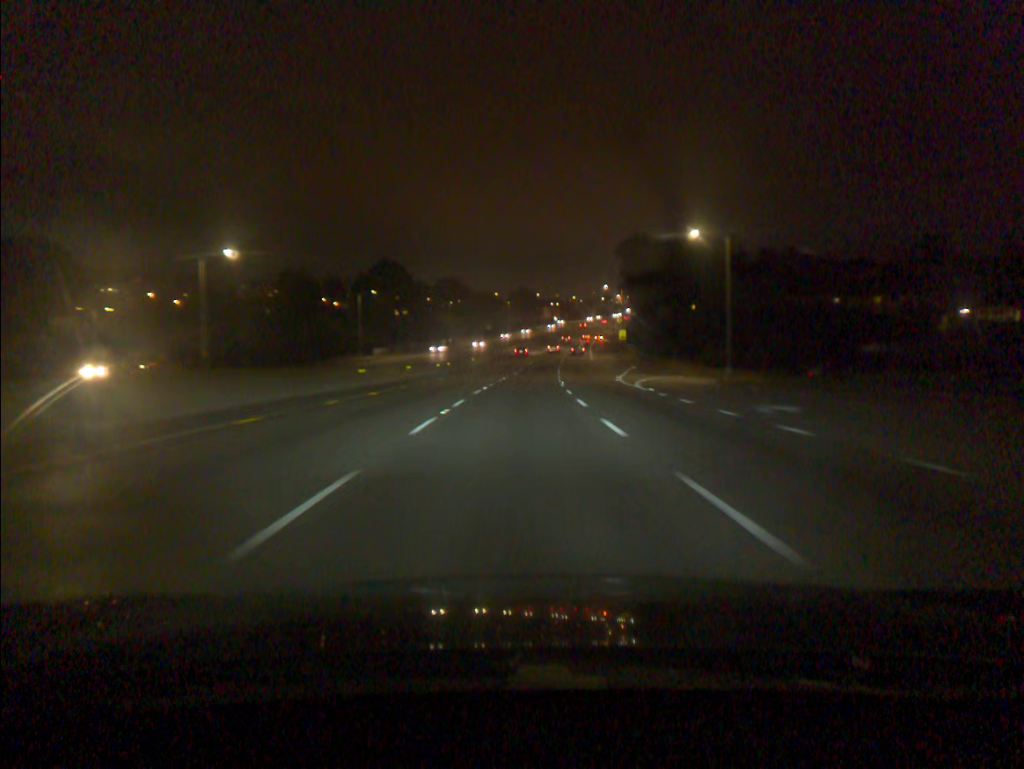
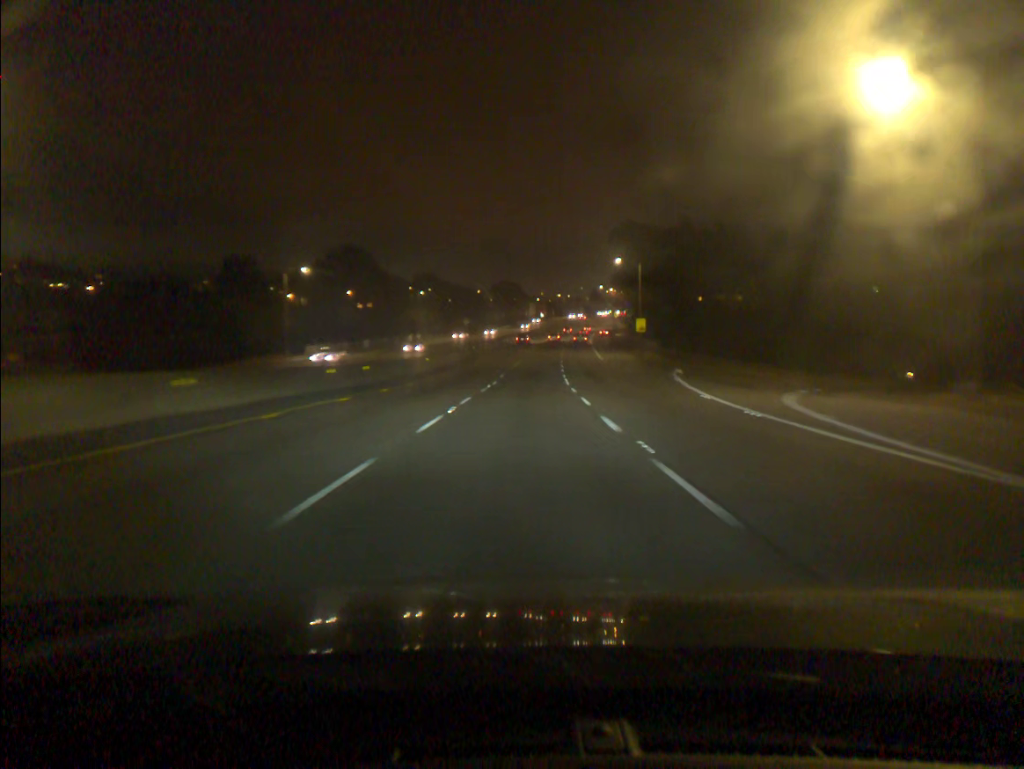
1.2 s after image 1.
(+0.3, +28.9) m; +1°
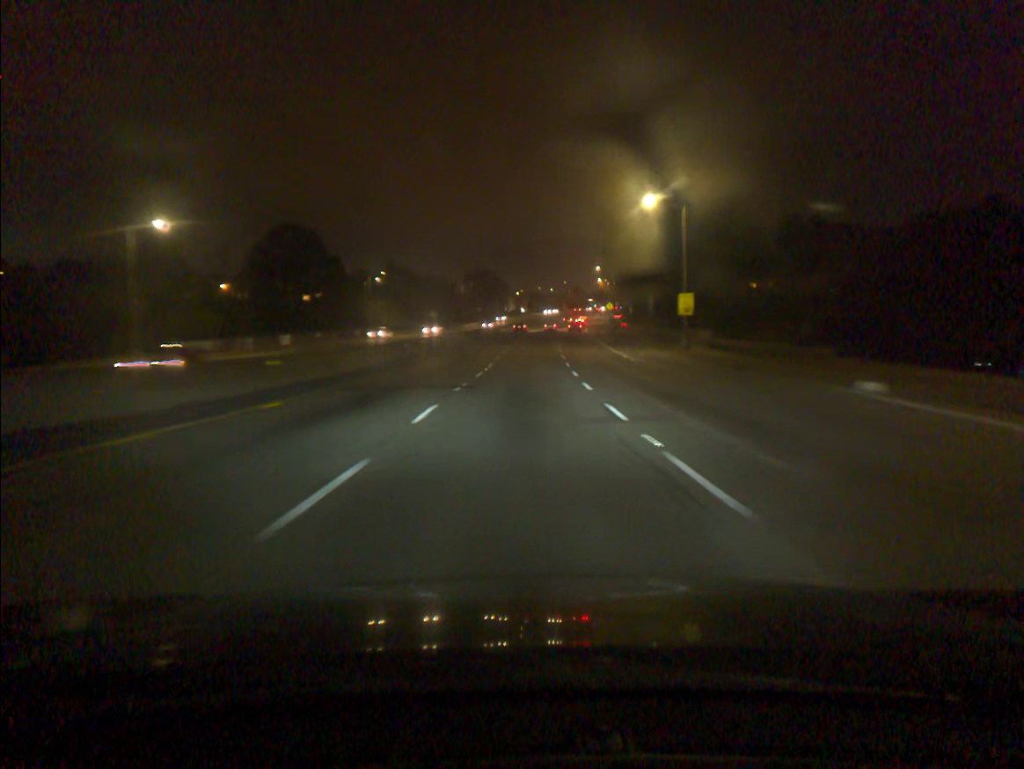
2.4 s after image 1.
(+0.4, +29.5) m; +1°
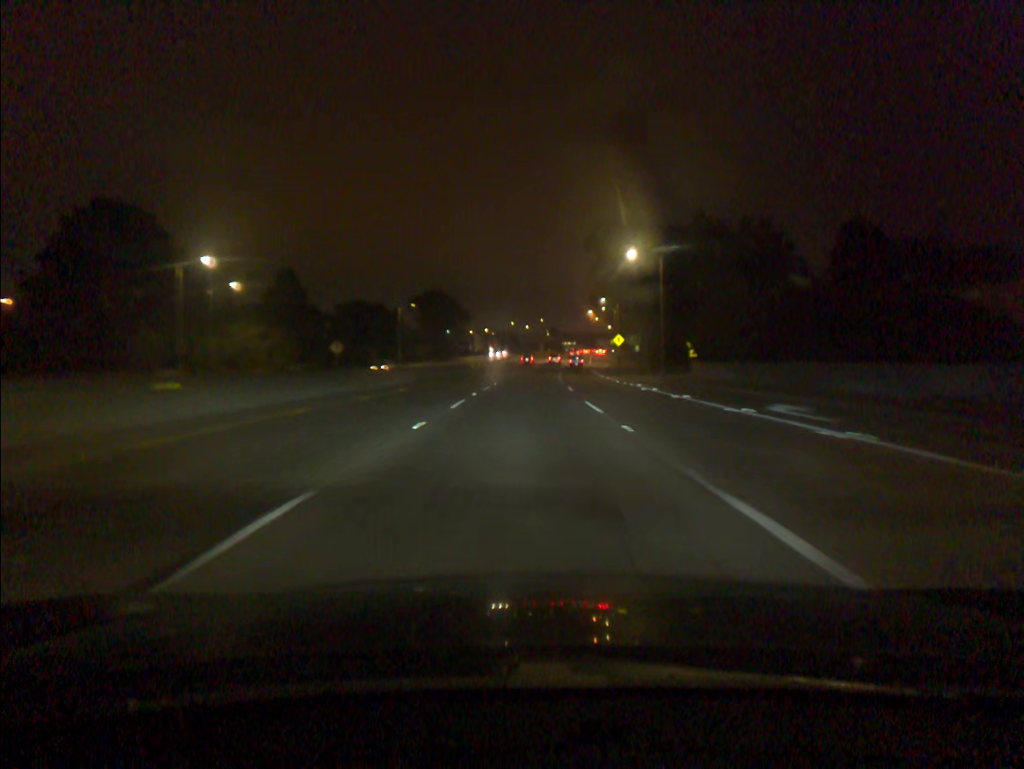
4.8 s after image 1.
(+1.3, +60.3) m; +2°
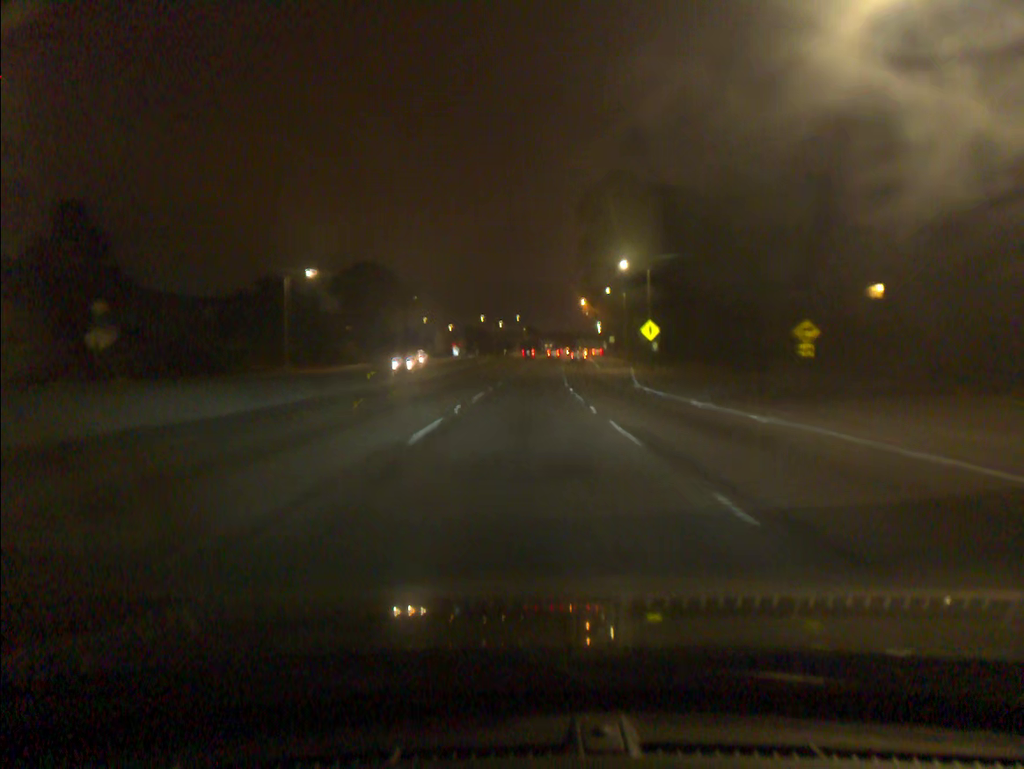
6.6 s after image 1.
(+0.7, +46.0) m; +2°
